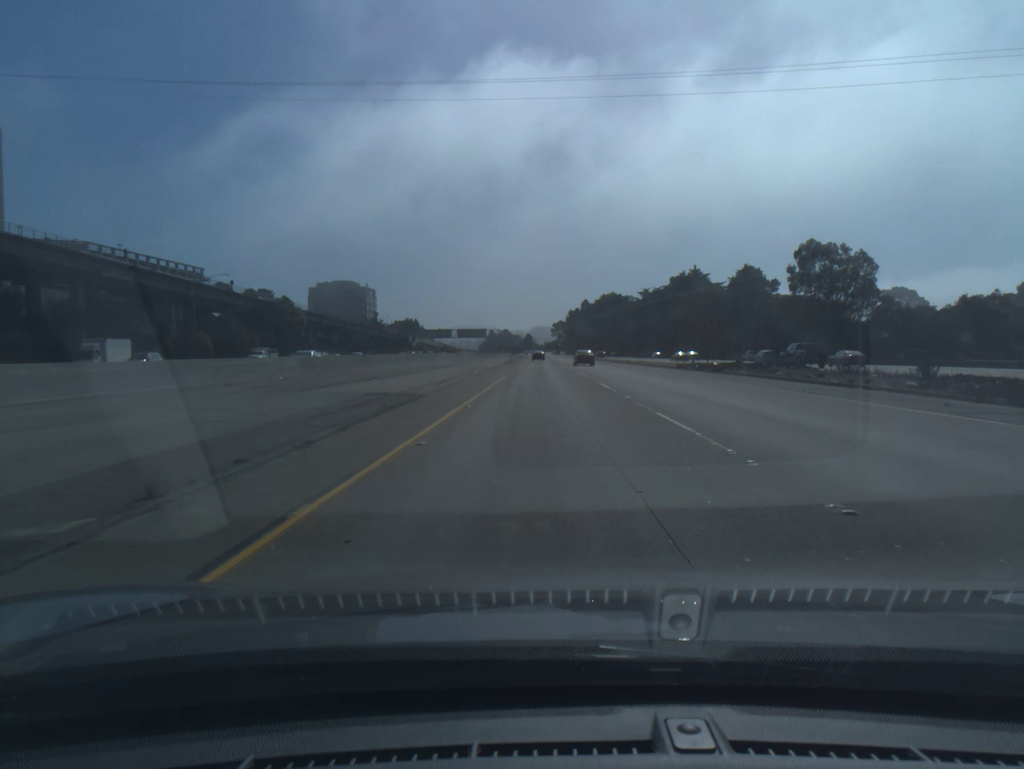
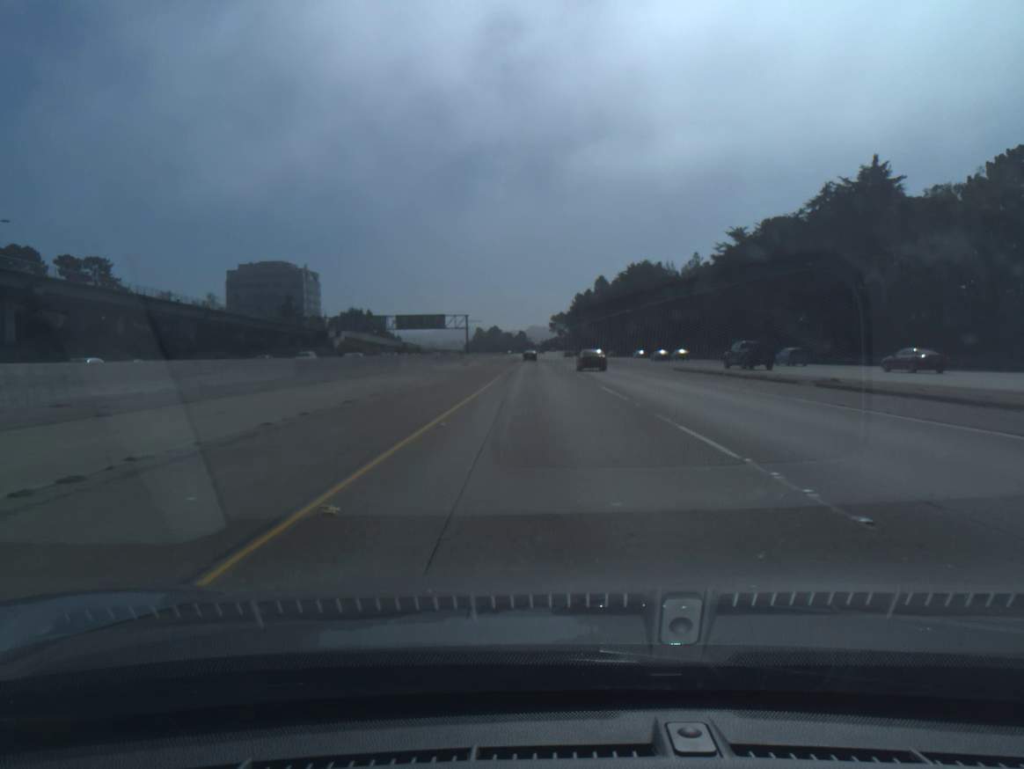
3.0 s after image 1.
(+0.7, +105.9) m; 0°
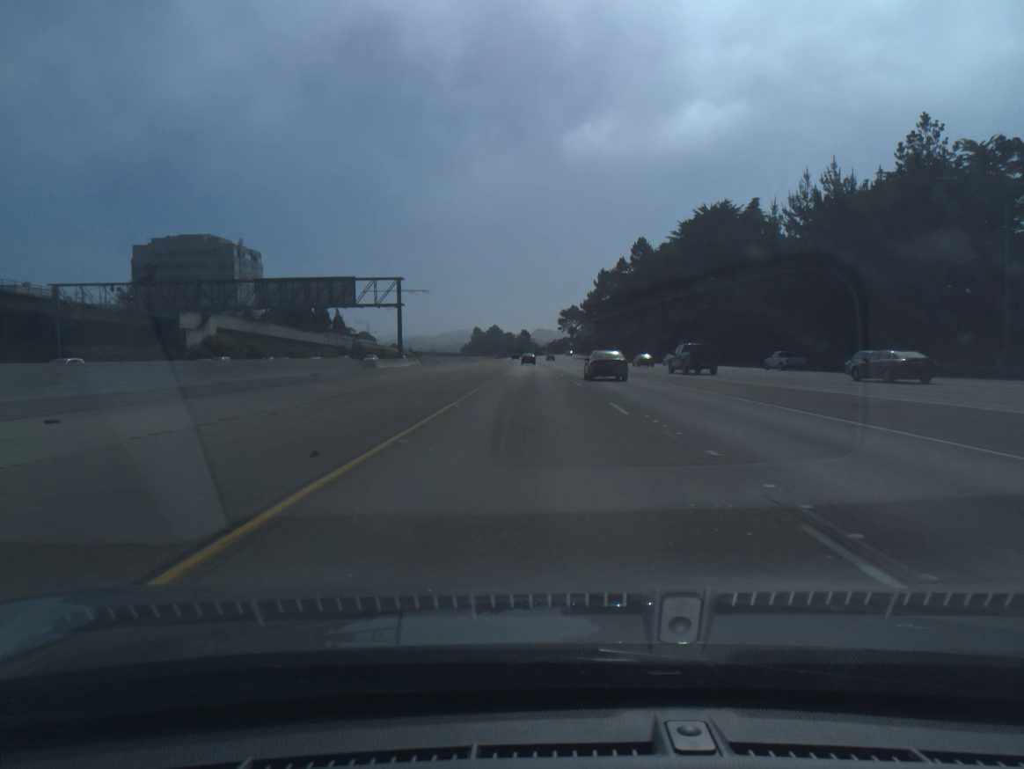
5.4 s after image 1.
(-0.1, +82.2) m; 0°
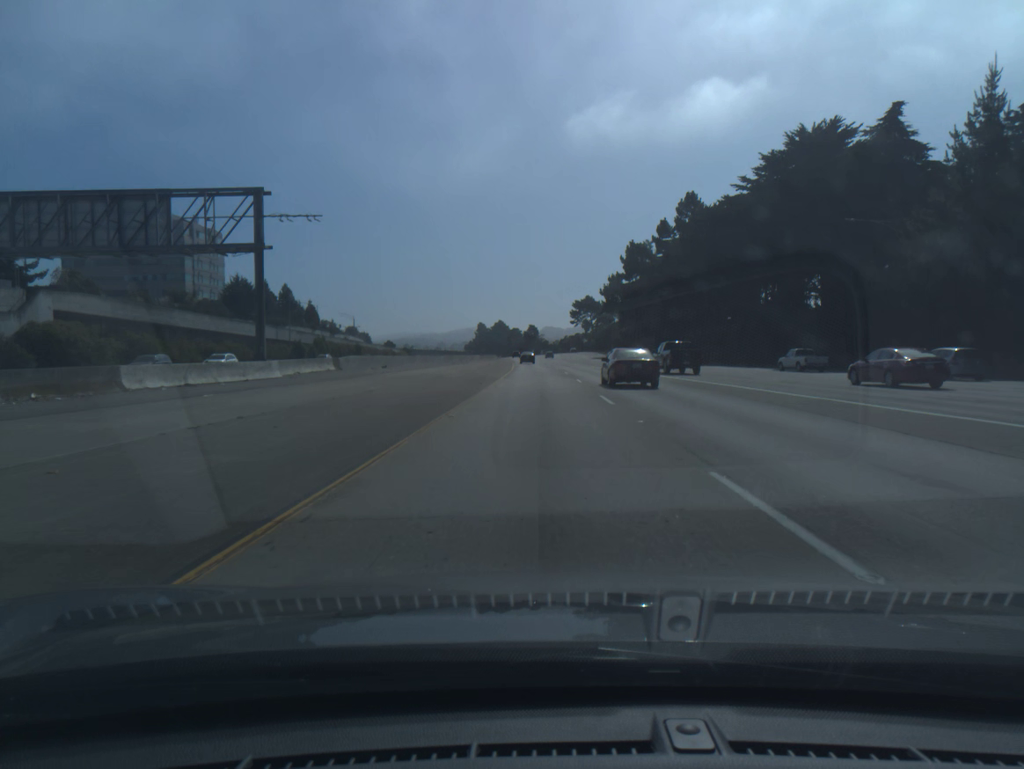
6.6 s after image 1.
(-0.2, +40.9) m; -1°
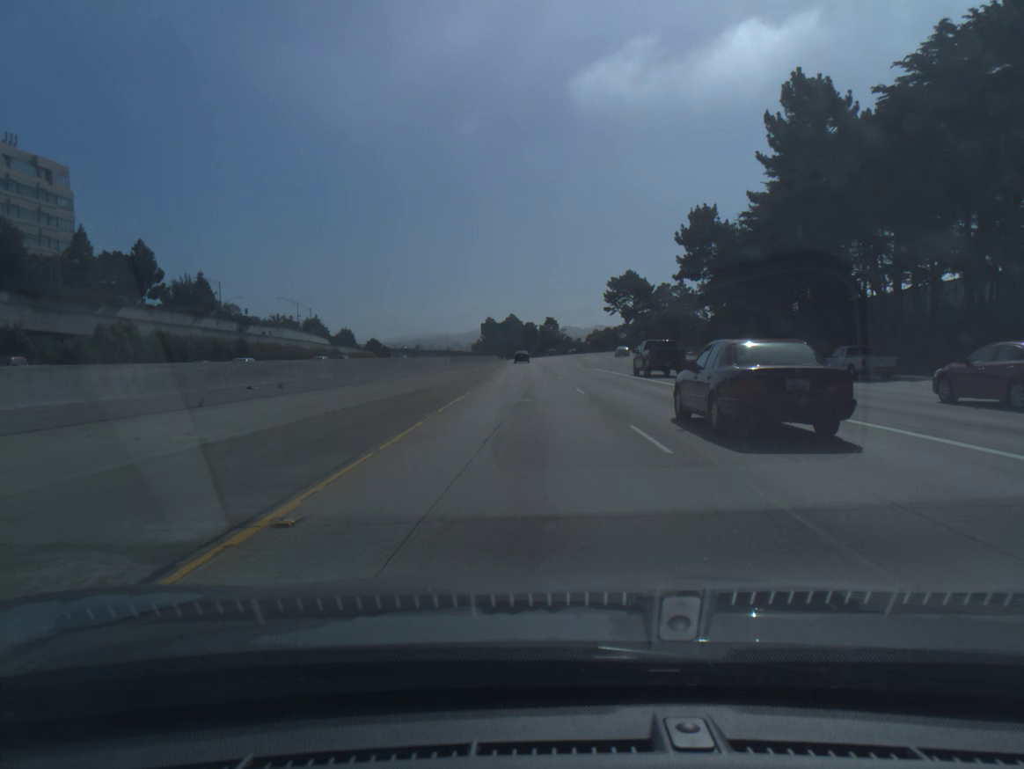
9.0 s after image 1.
(-0.6, +82.3) m; -1°
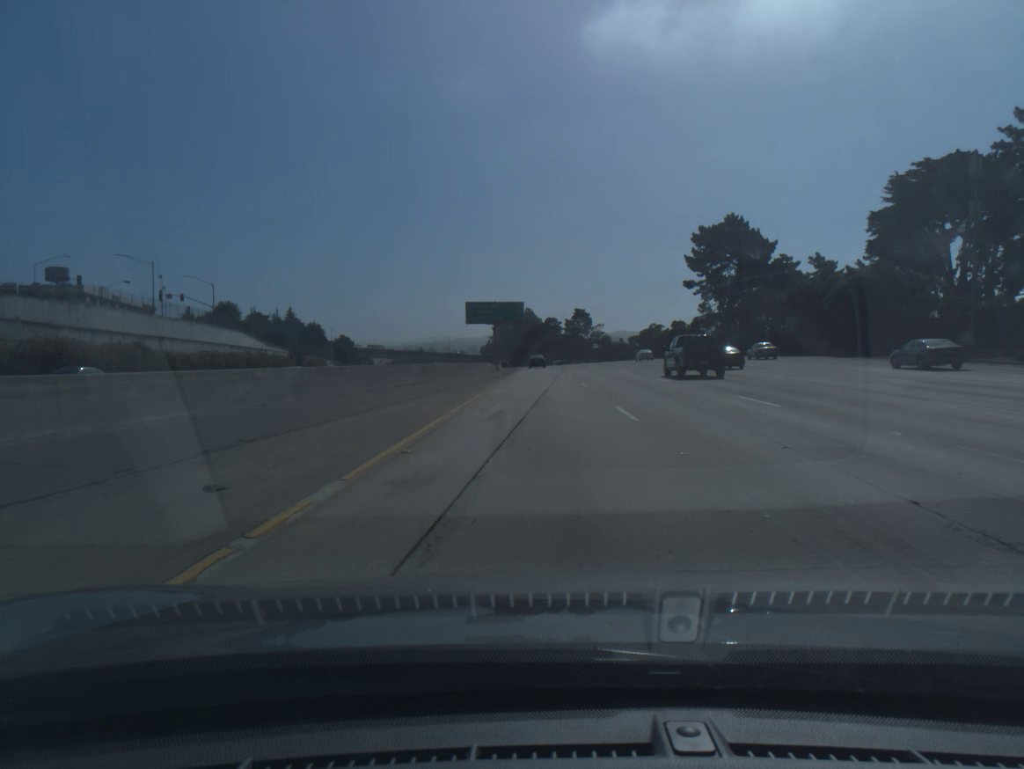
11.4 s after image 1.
(-1.6, +83.1) m; -1°
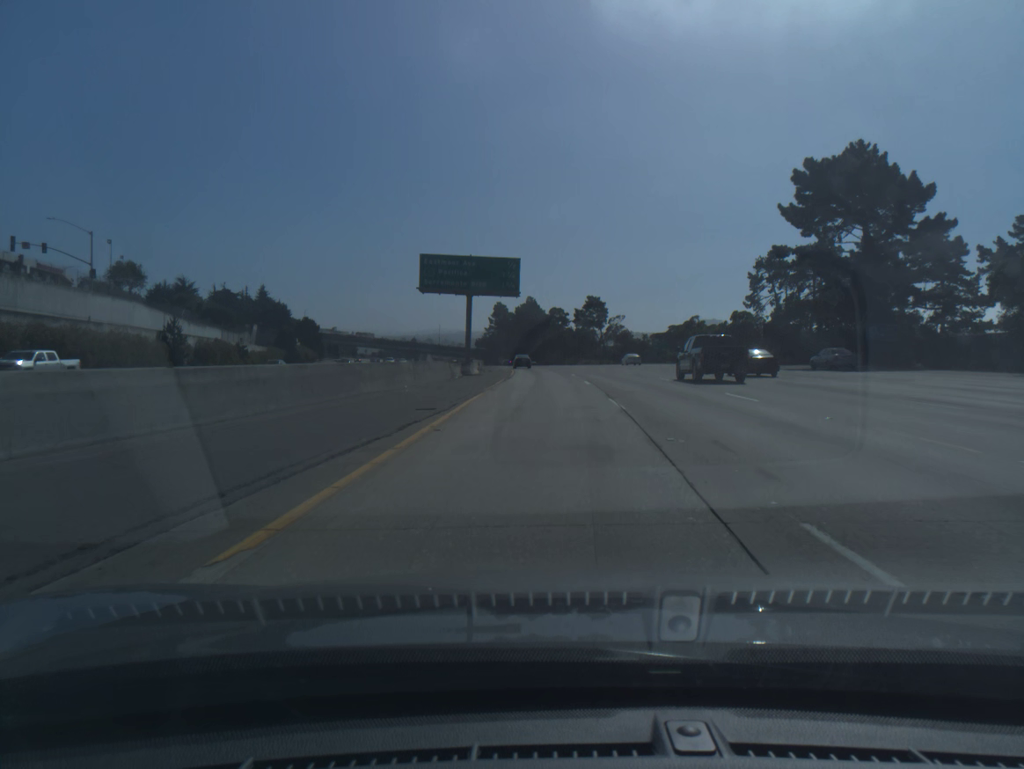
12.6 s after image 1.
(0.0, +41.7) m; 0°
